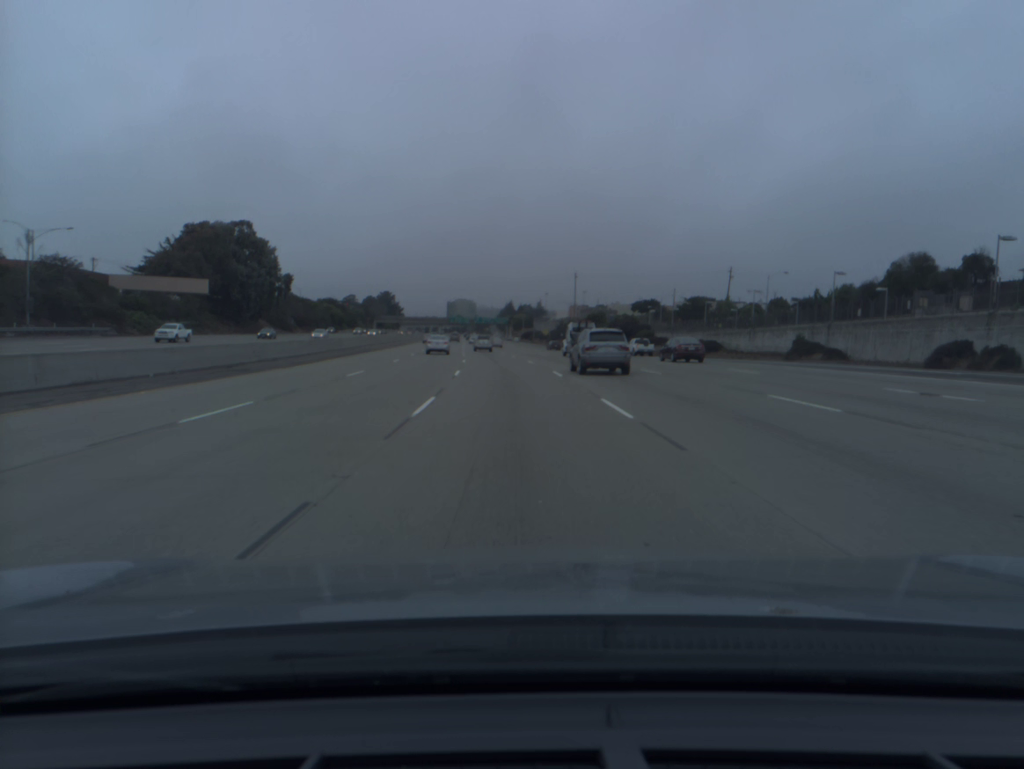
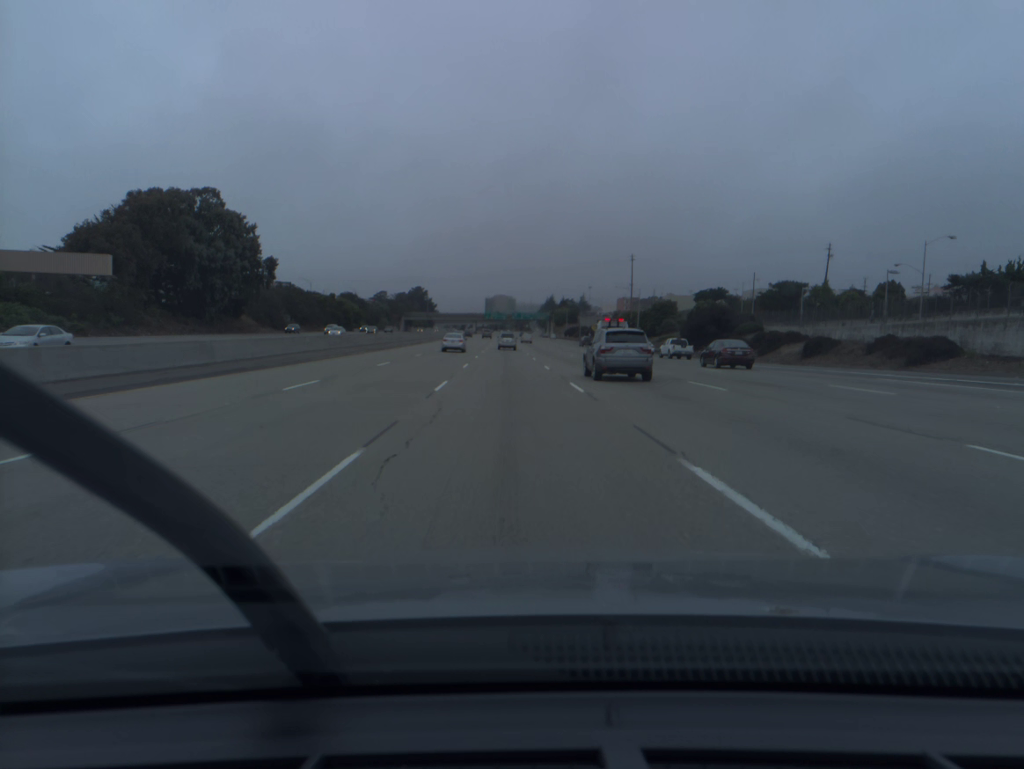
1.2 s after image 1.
(-0.9, +36.3) m; -3°
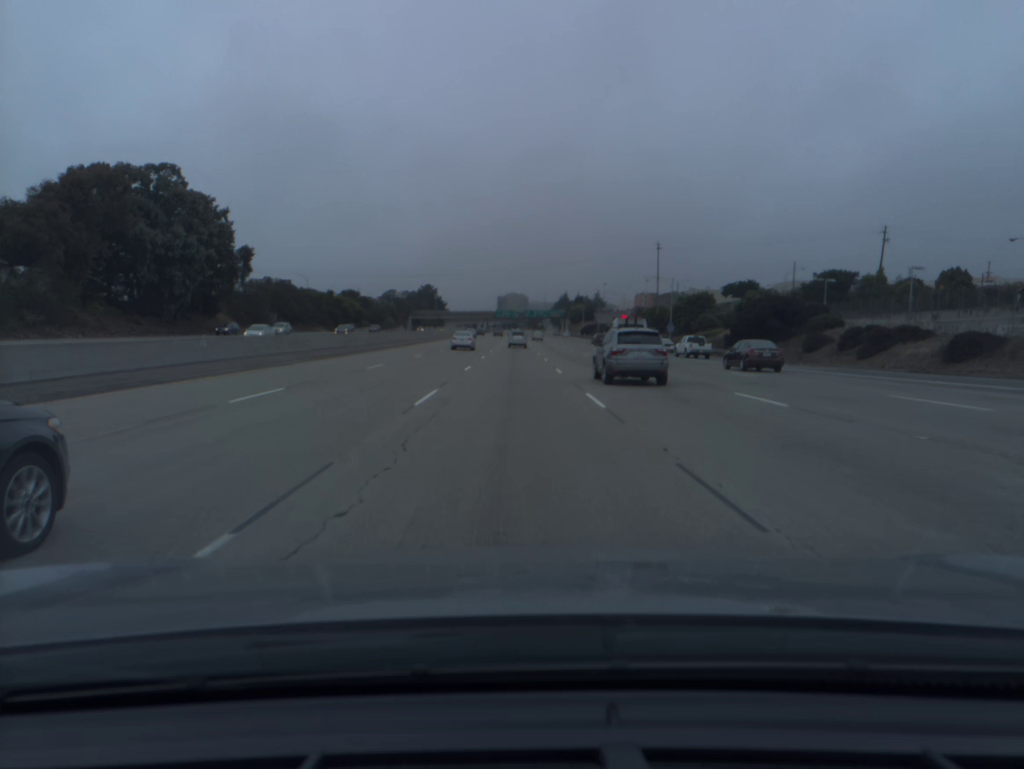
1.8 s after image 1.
(-0.2, +18.4) m; -1°
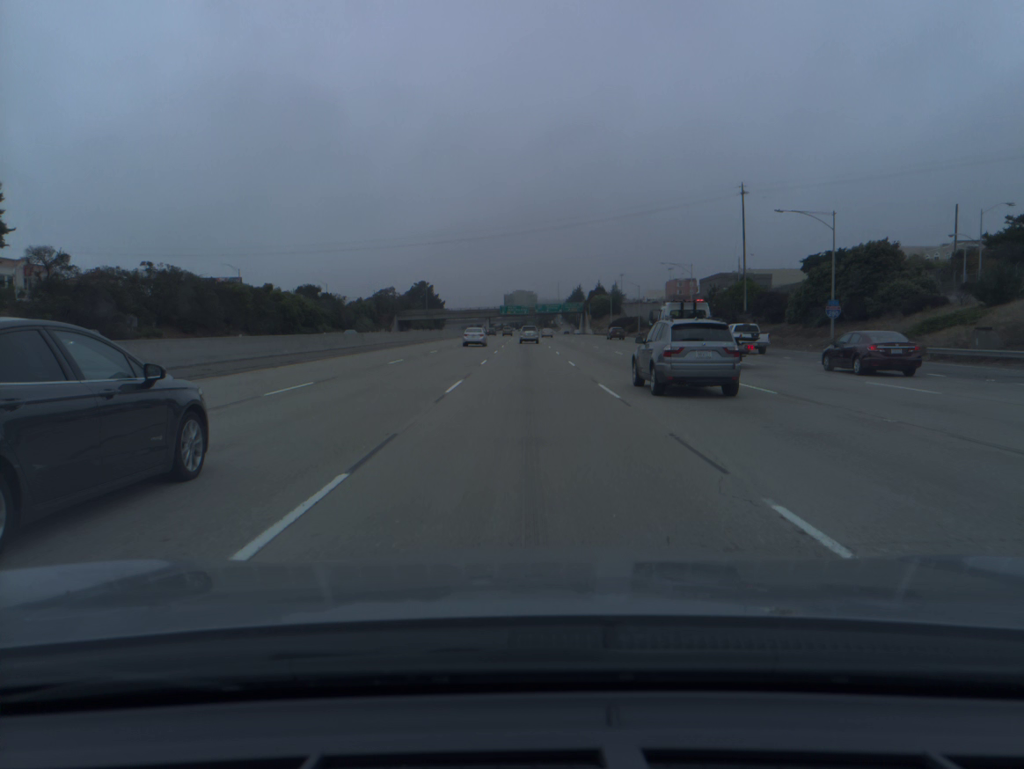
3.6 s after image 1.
(-0.6, +55.4) m; -1°
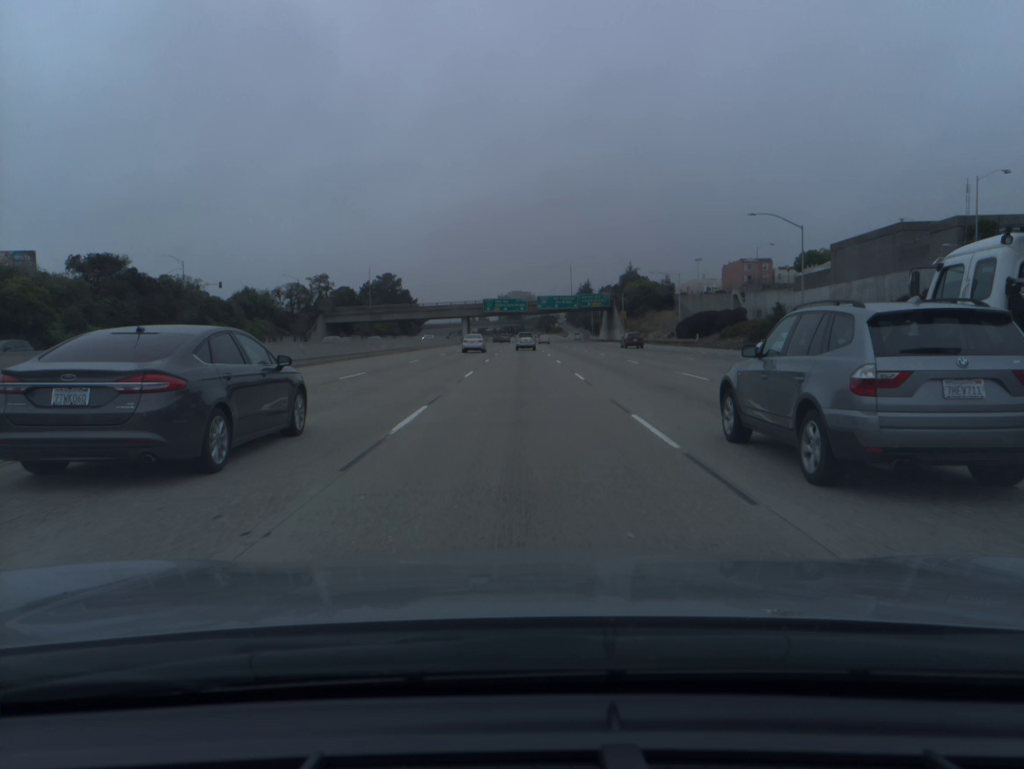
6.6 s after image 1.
(+0.4, +92.4) m; 0°
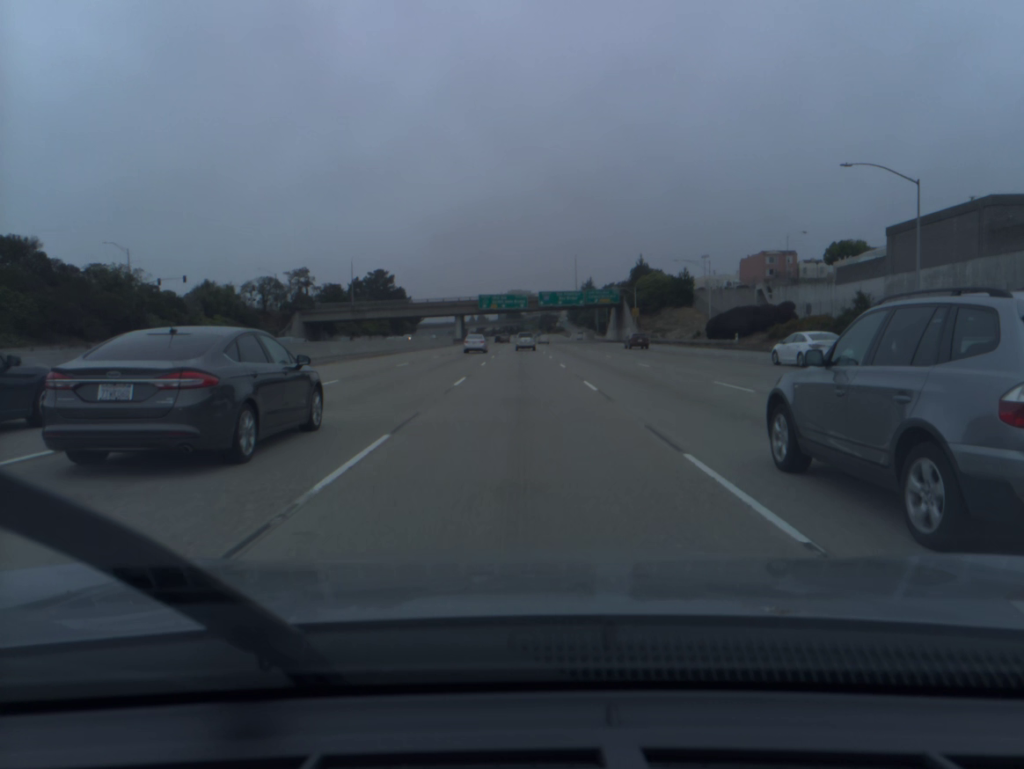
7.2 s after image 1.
(0.0, +18.5) m; 0°
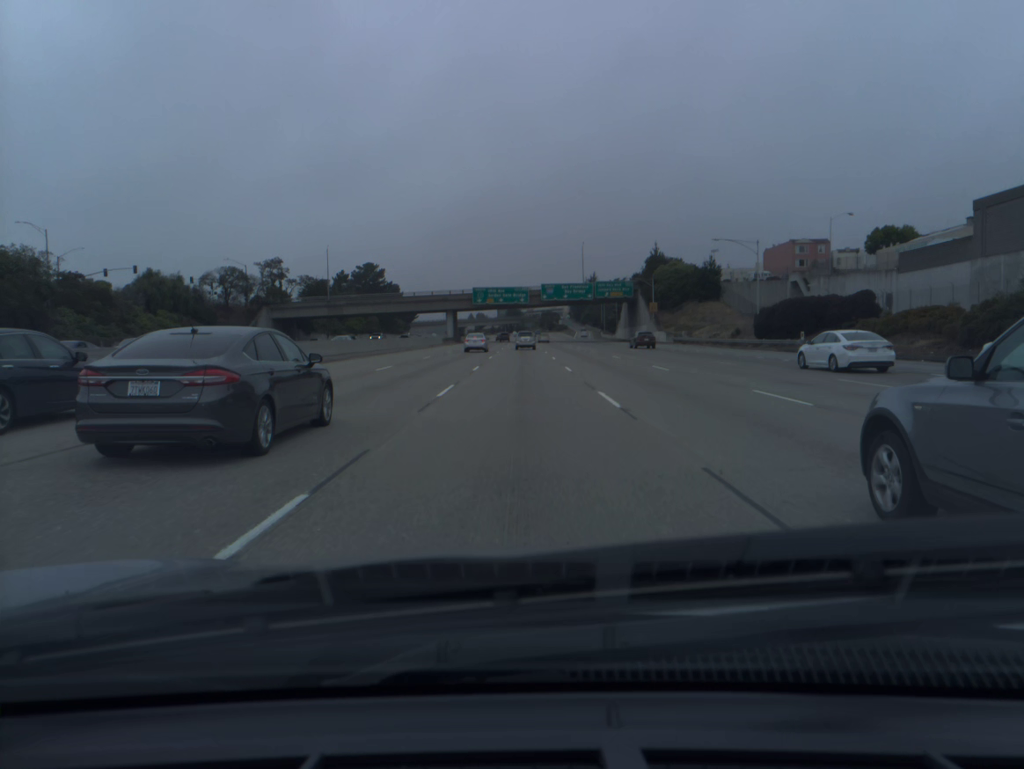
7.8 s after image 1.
(0.0, +18.5) m; 0°
